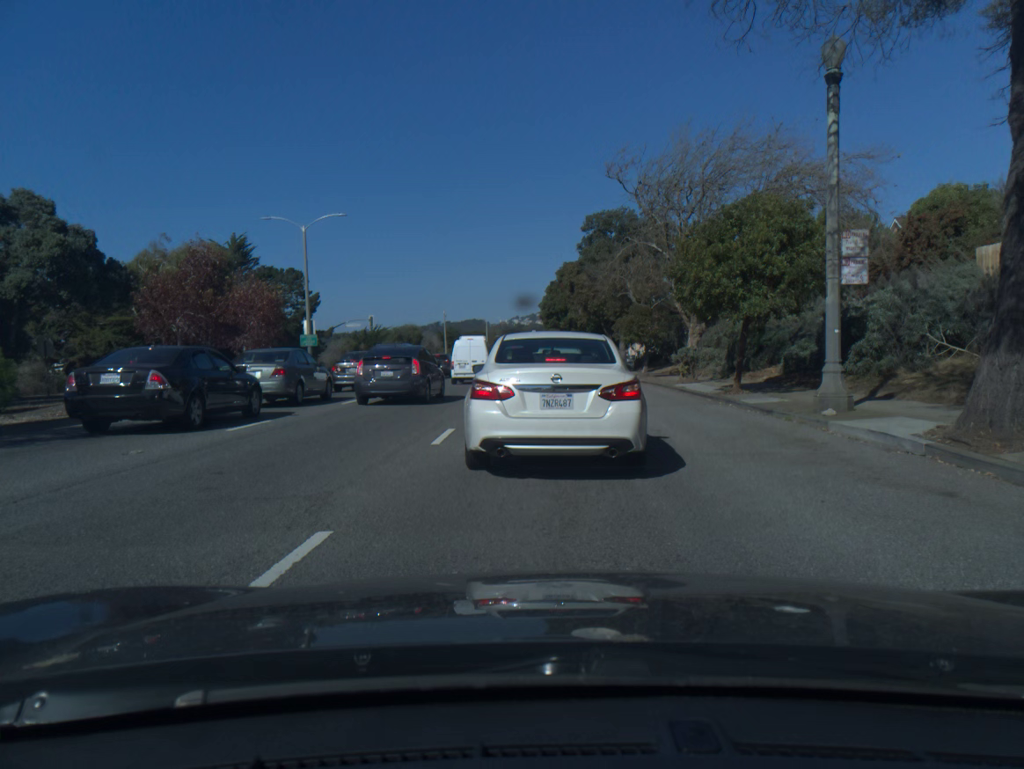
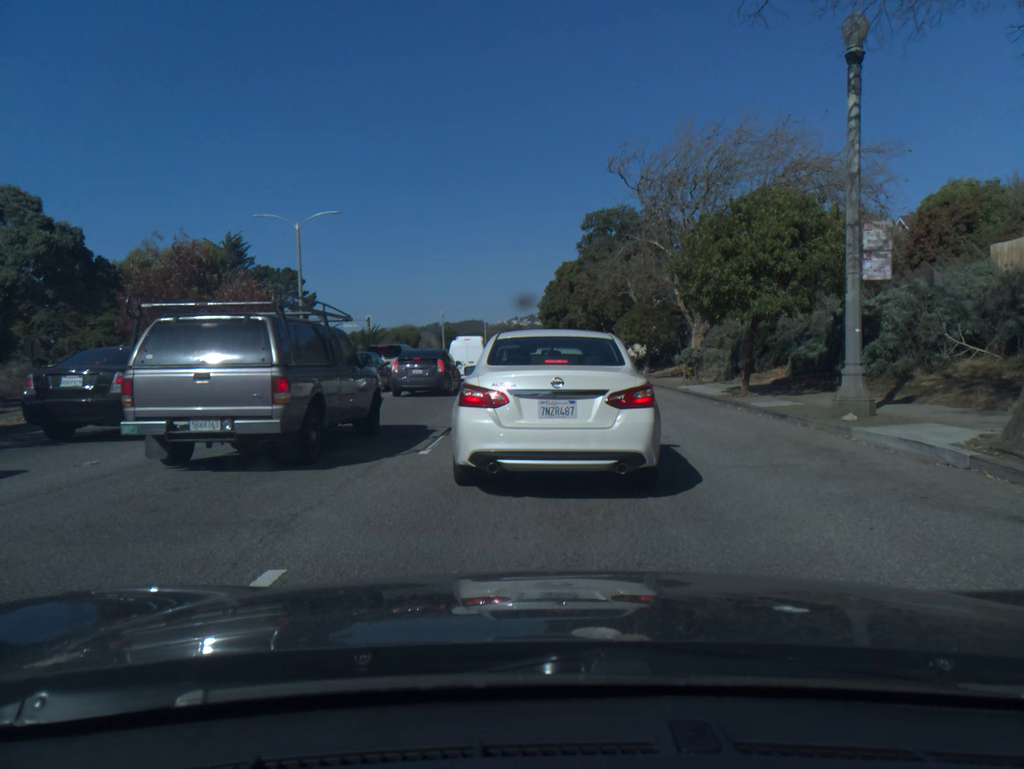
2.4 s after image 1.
(0.0, +0.9) m; 0°
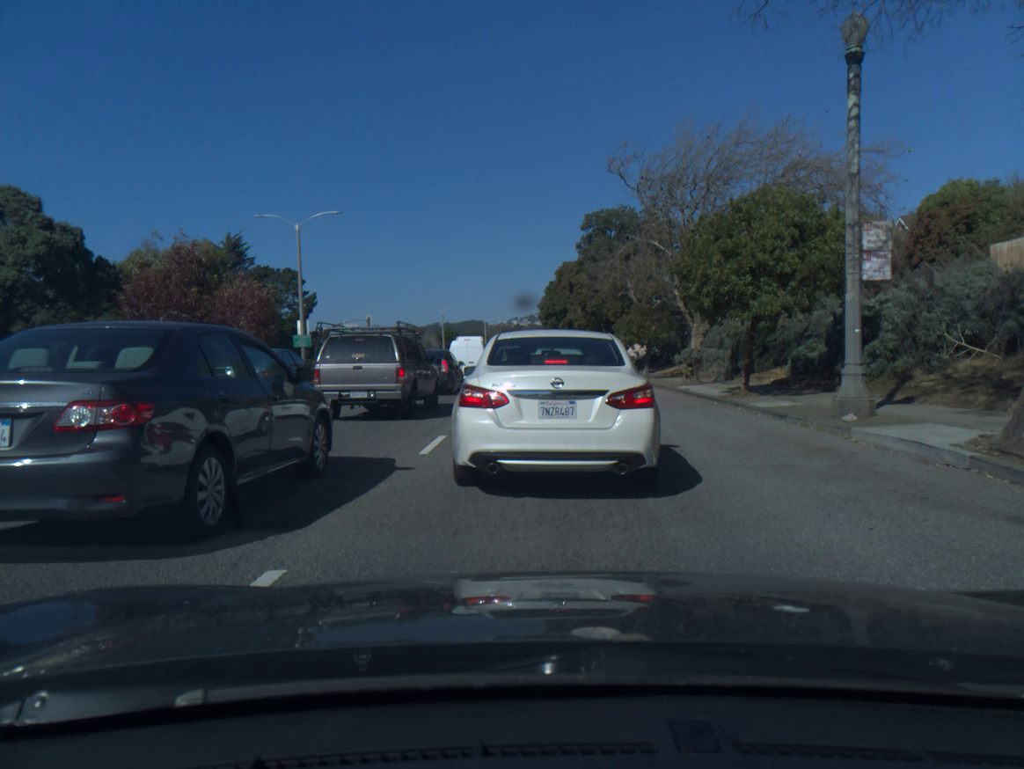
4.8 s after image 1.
(0.0, 0.0) m; 0°
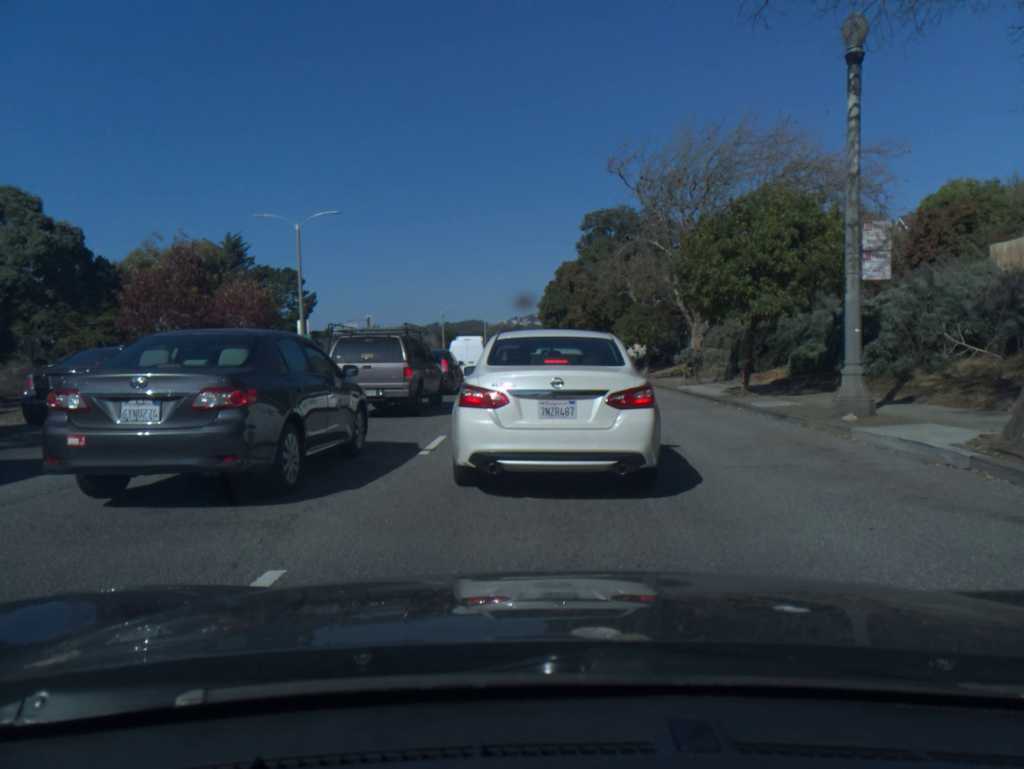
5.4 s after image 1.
(0.0, 0.0) m; 0°
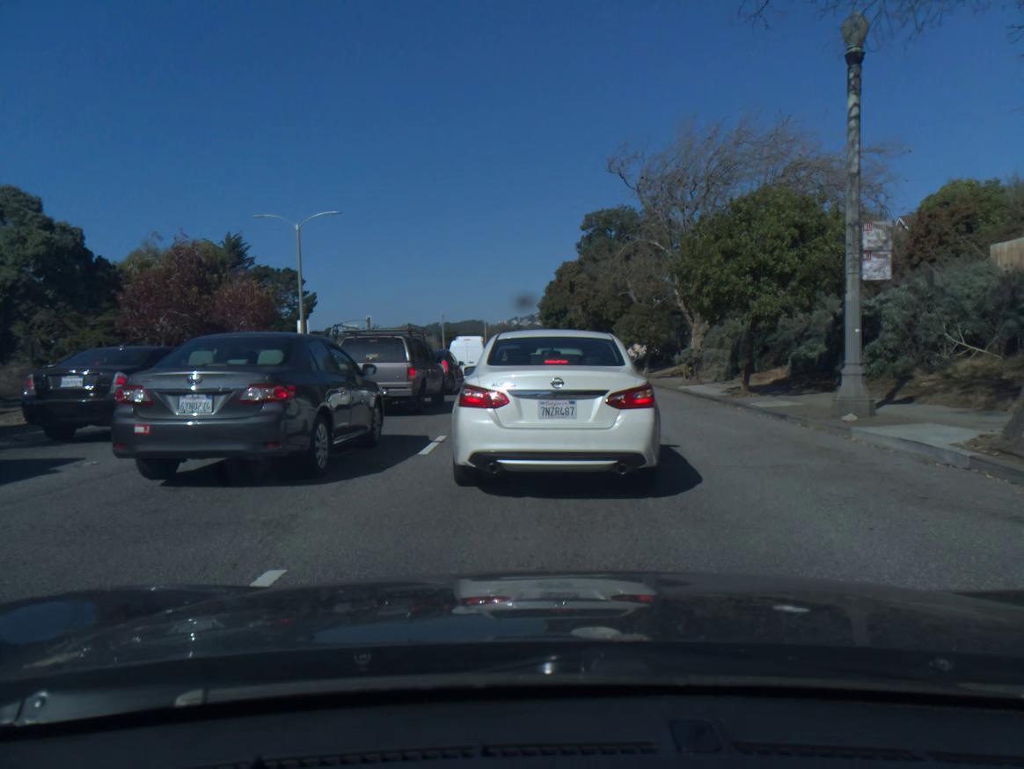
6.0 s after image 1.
(0.0, 0.0) m; 0°
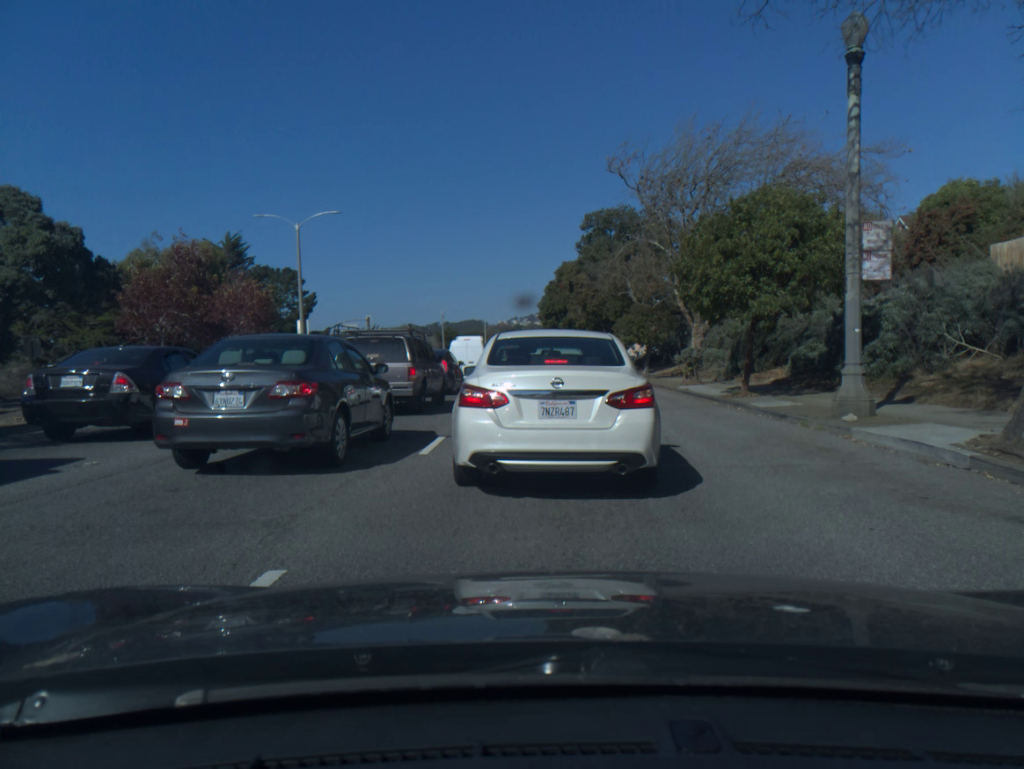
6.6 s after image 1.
(0.0, 0.0) m; 0°
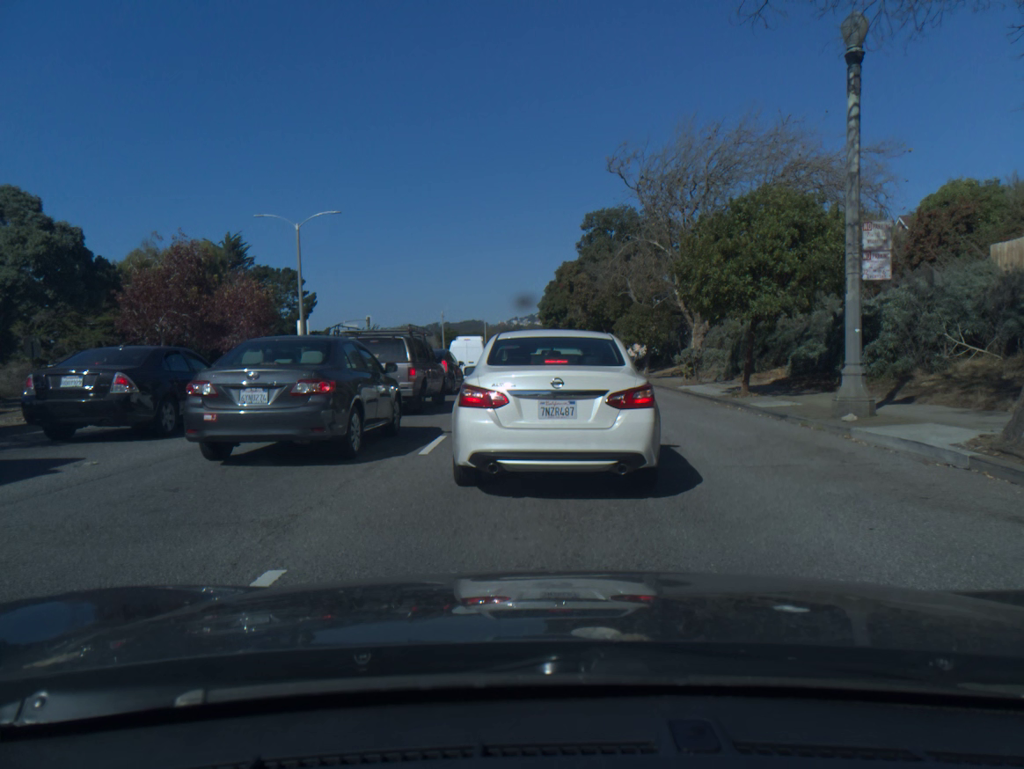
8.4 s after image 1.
(0.0, 0.0) m; 0°
